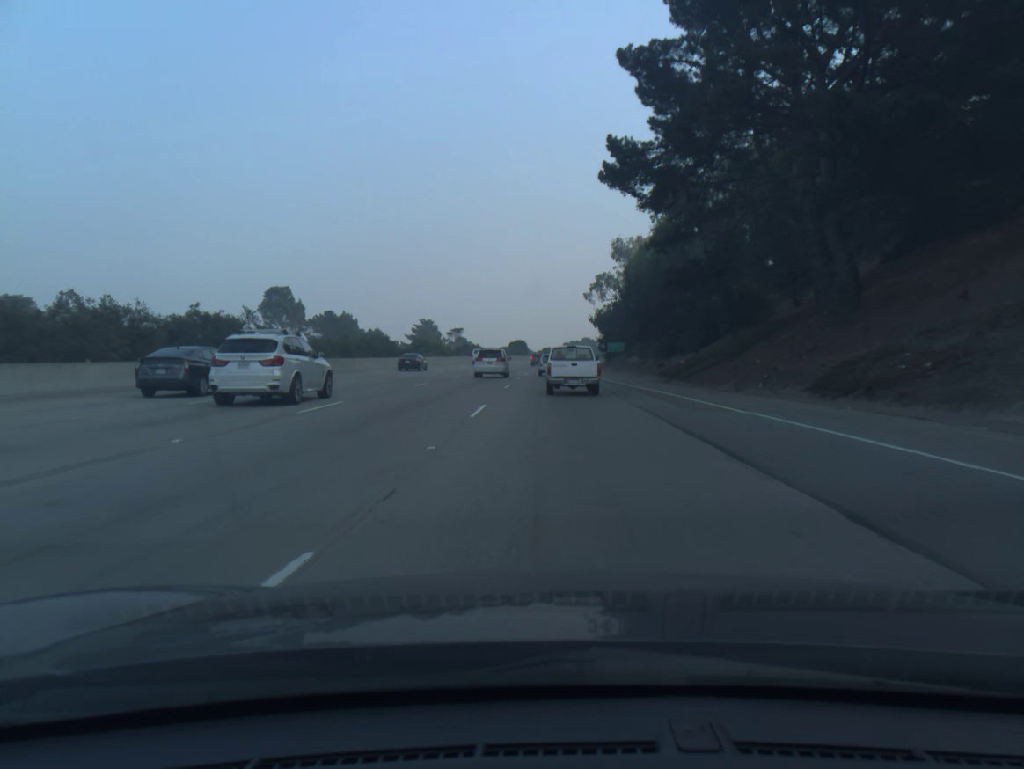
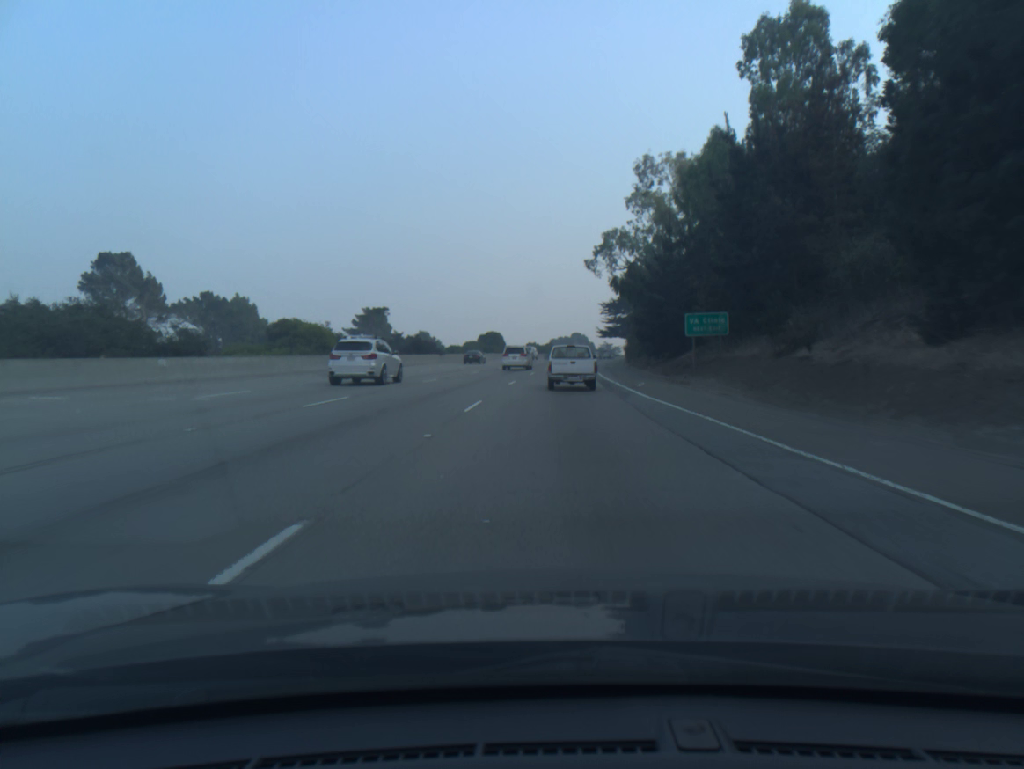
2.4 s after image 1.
(+0.5, +57.4) m; +1°
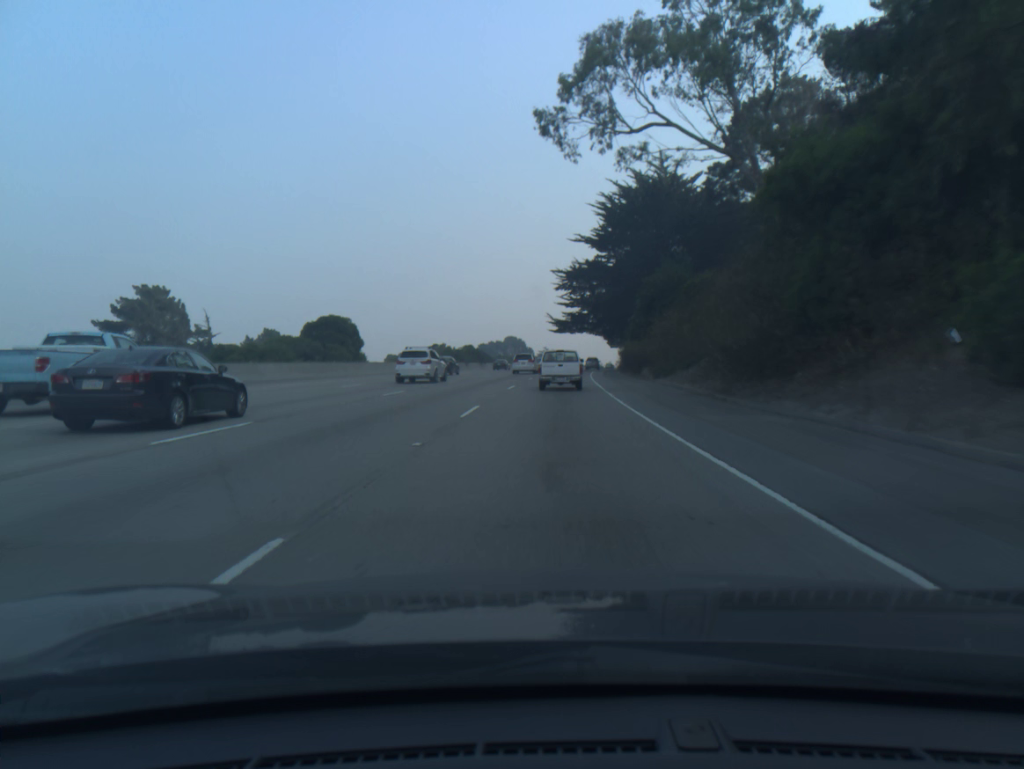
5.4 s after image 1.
(+2.9, +73.4) m; +5°
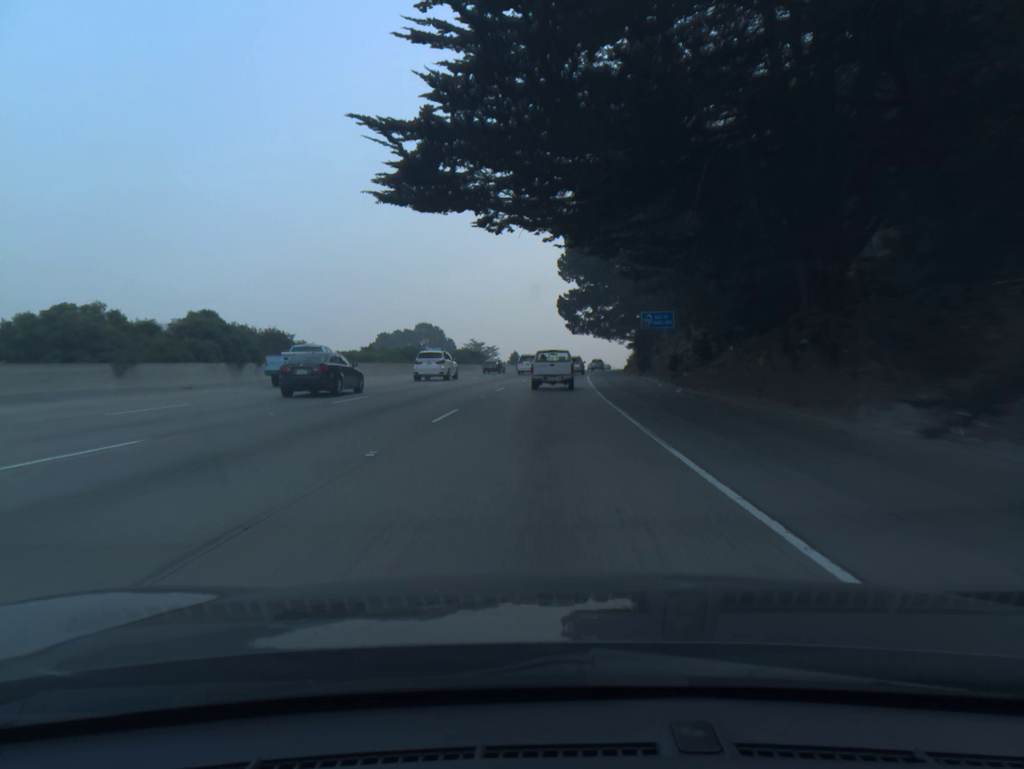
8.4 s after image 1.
(+3.1, +74.4) m; +5°
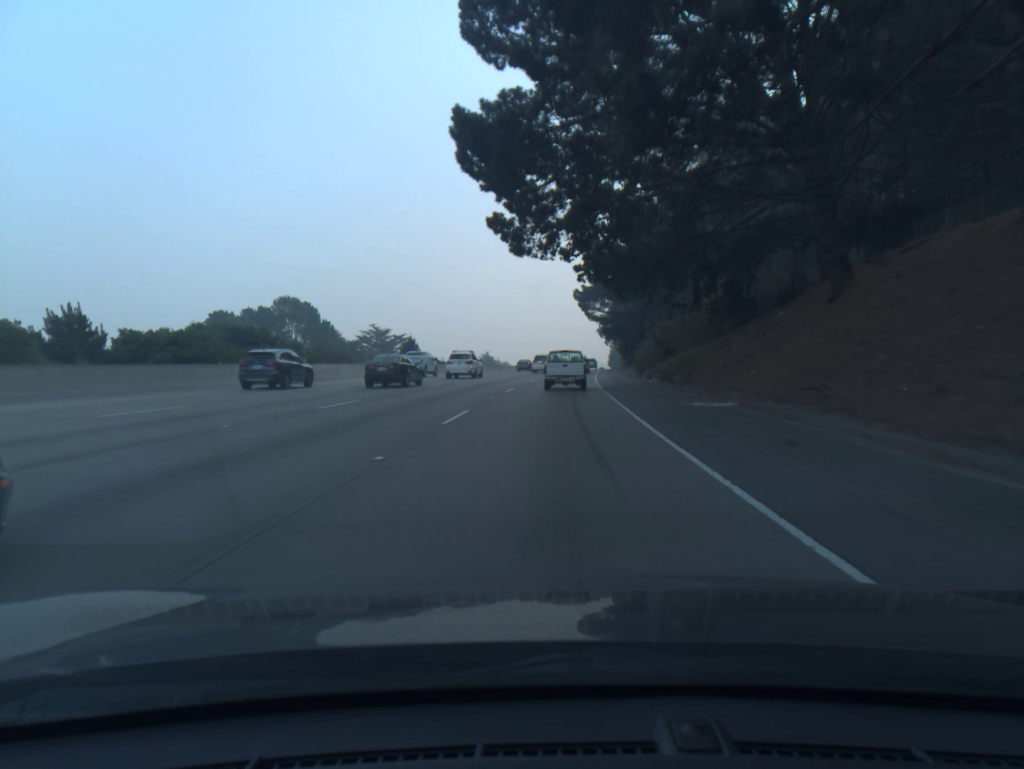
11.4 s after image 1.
(+2.8, +72.9) m; +4°
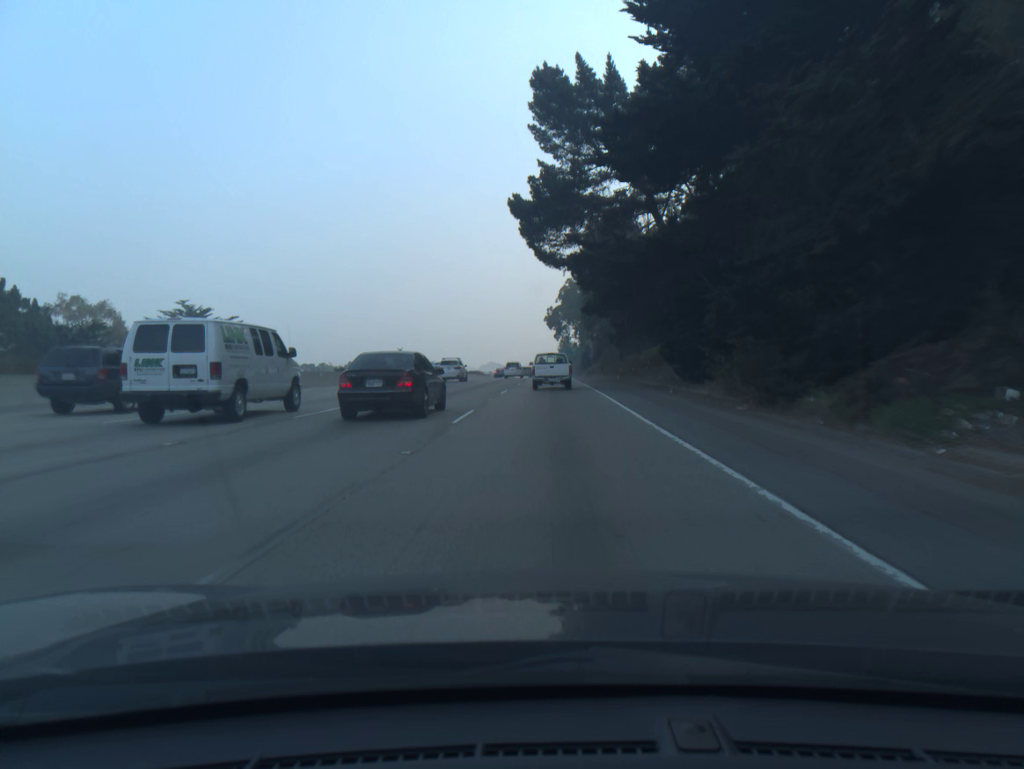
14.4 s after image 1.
(+3.1, +72.3) m; +4°
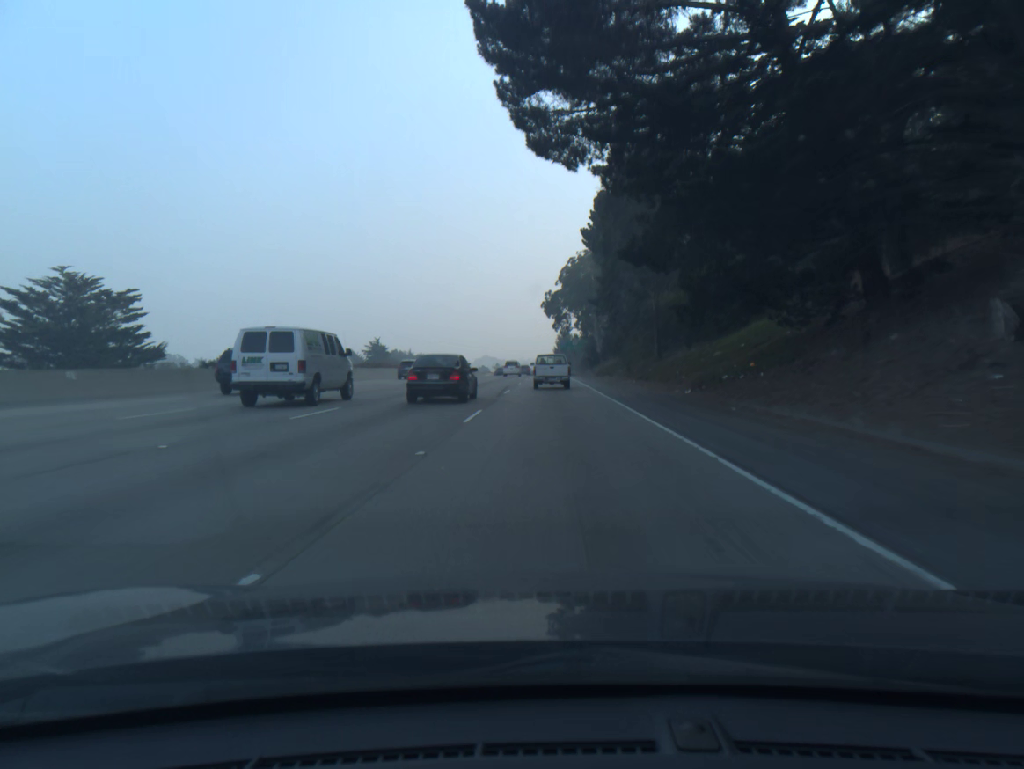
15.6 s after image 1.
(+0.1, +28.9) m; 0°
